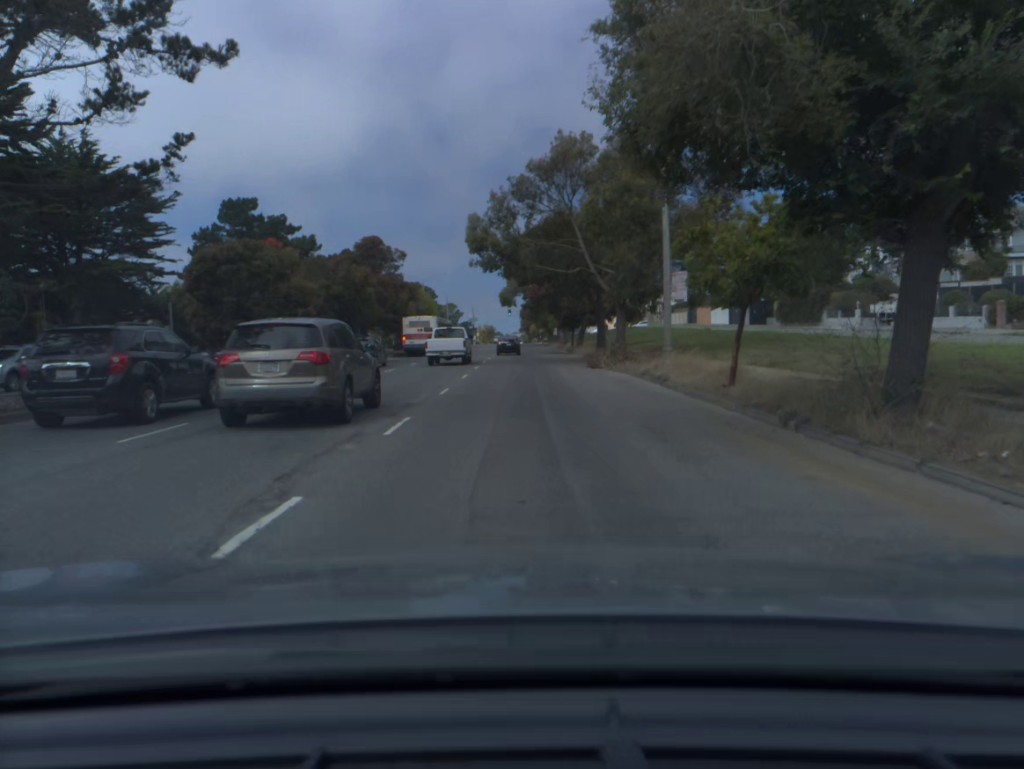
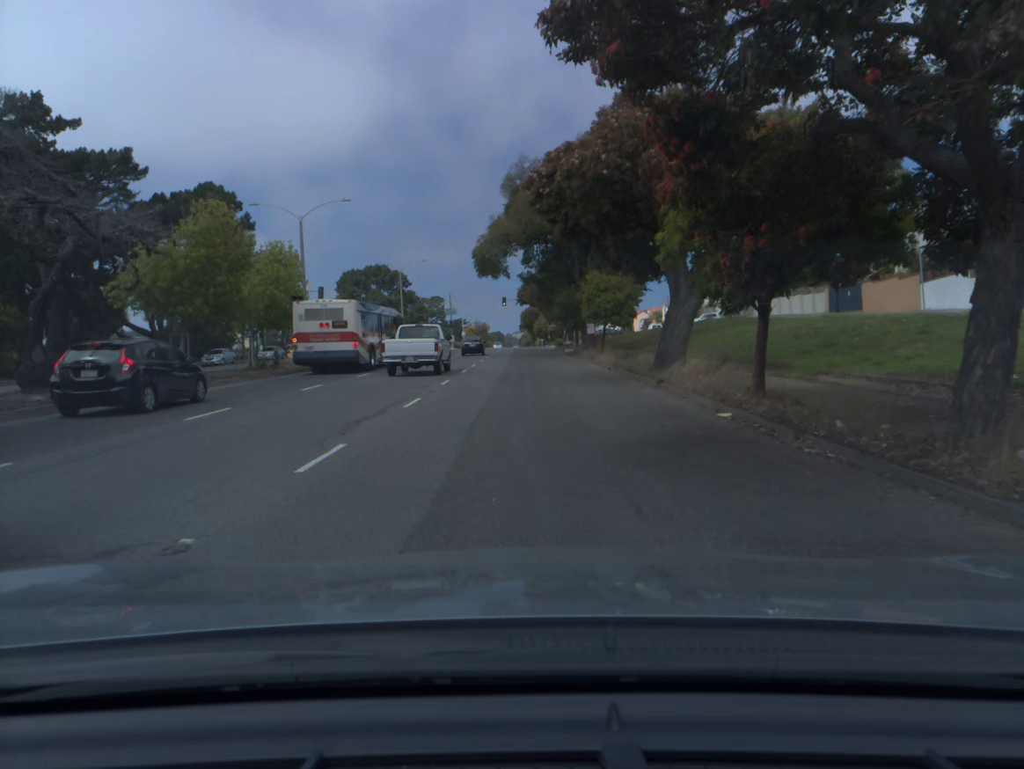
(0.0, +54.3) m; 0°
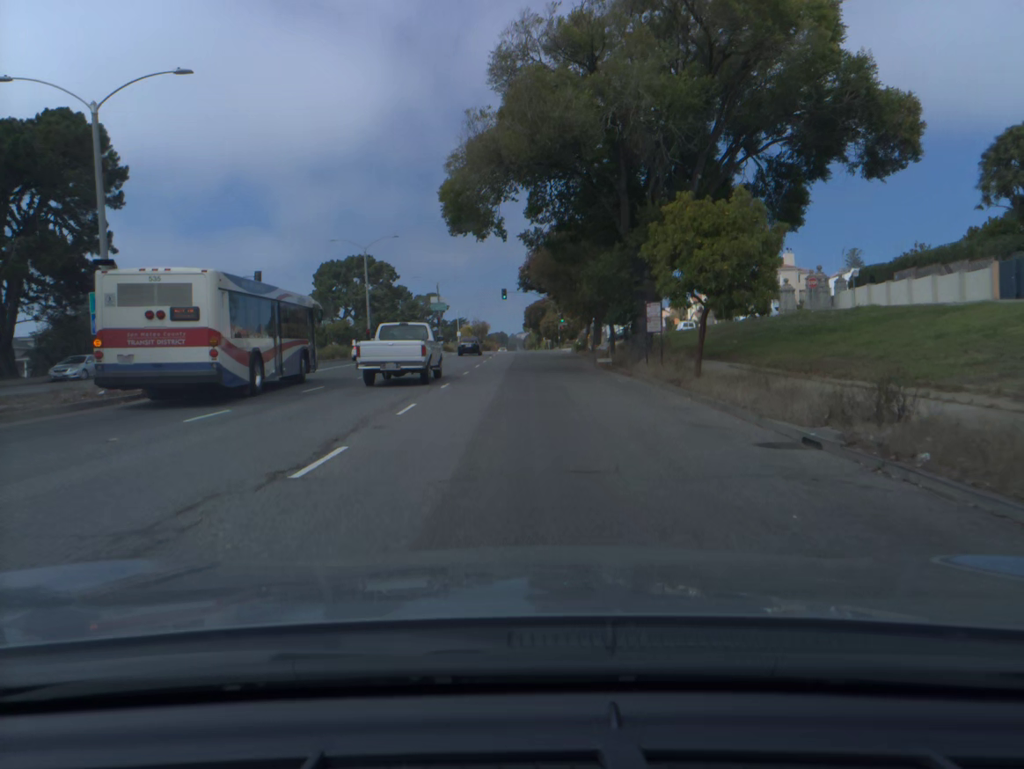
(-0.1, +22.3) m; 0°
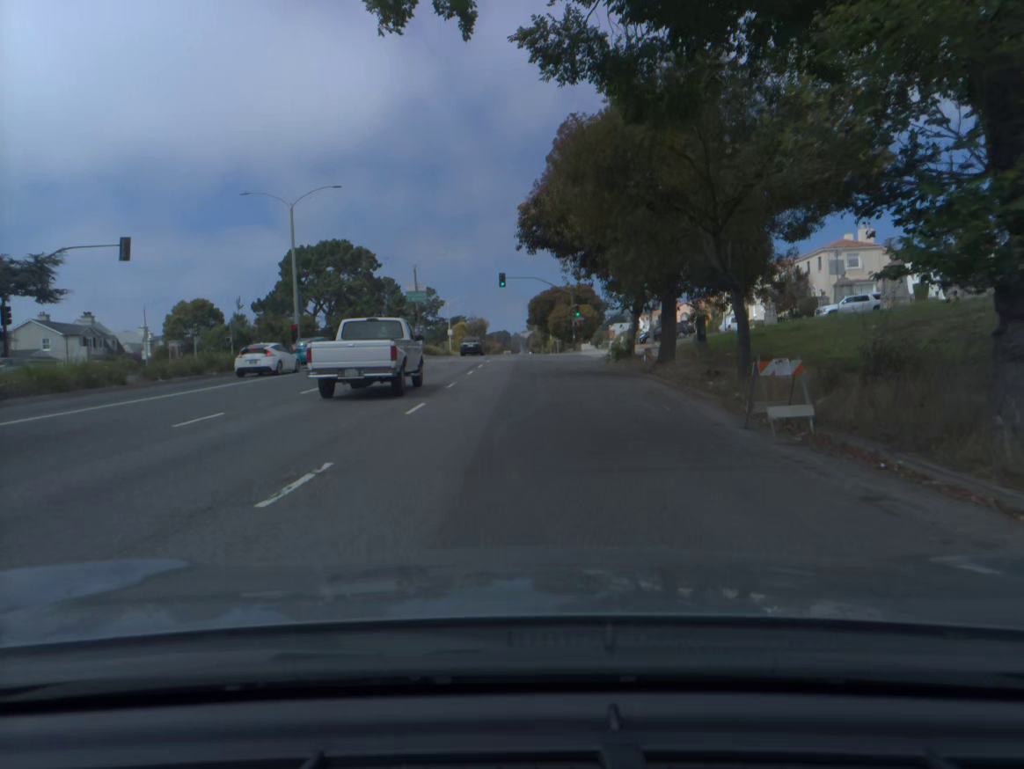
(0.0, +22.2) m; 0°
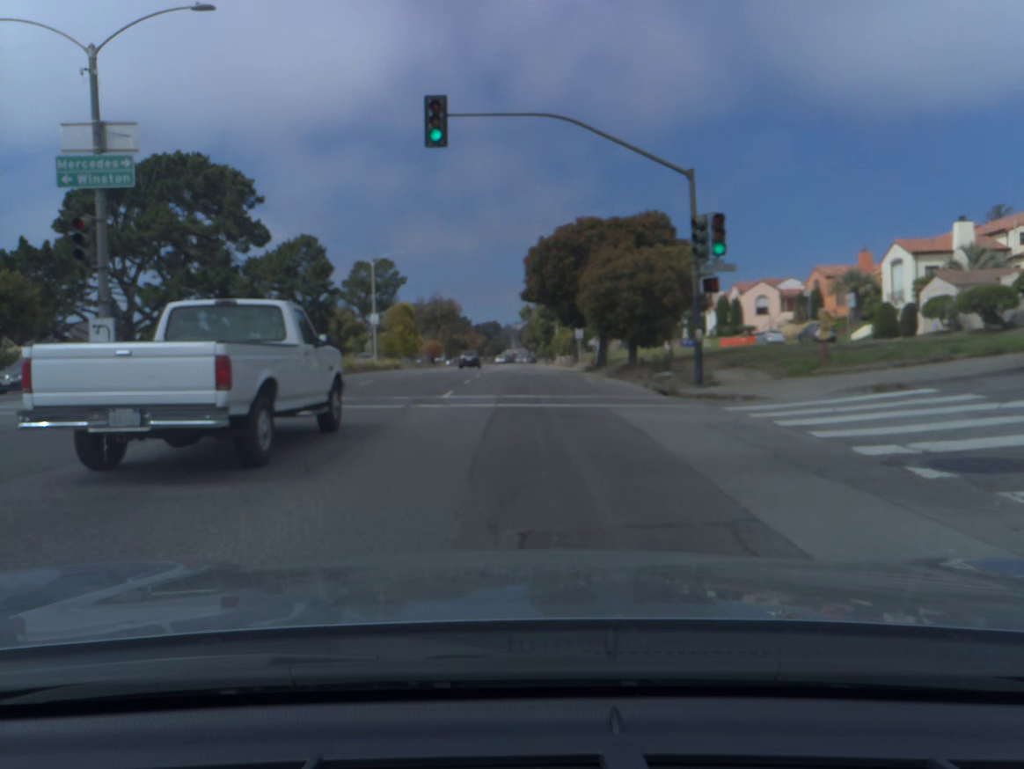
(+0.2, +53.6) m; +1°
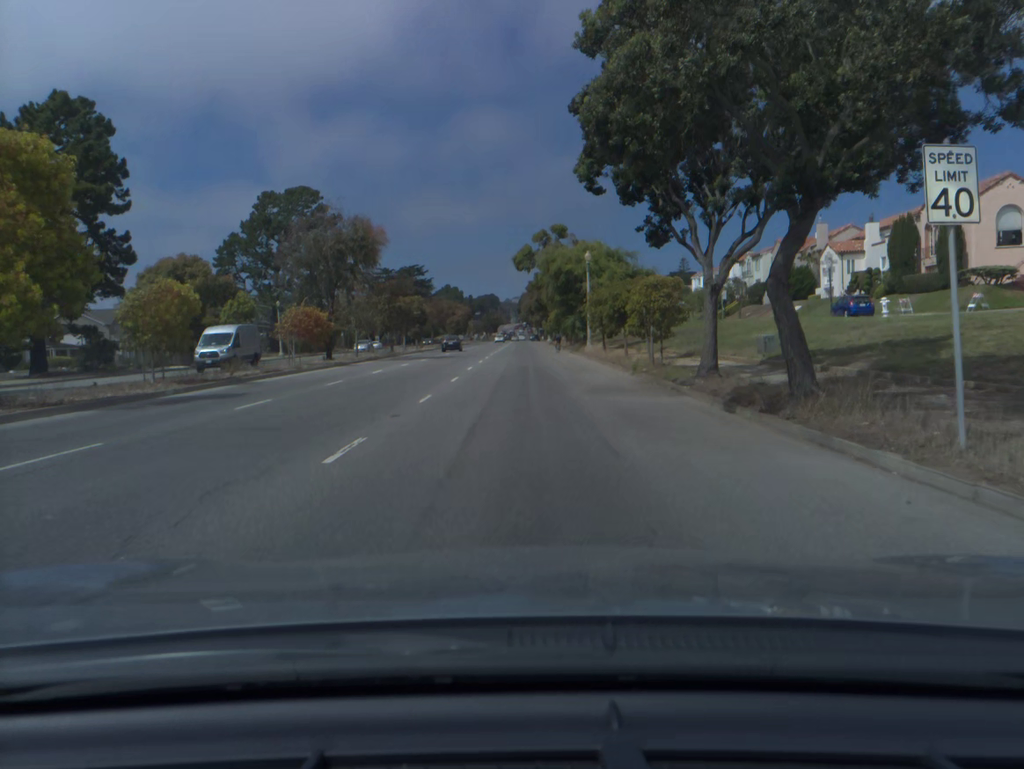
(+0.1, +55.0) m; 0°
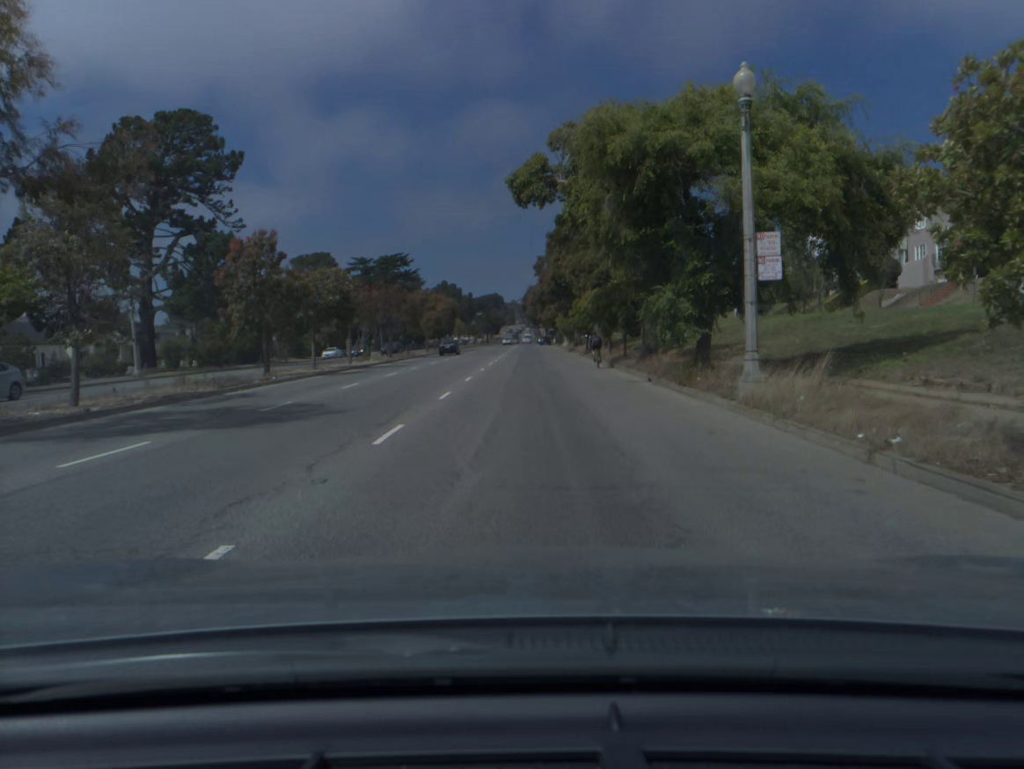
(-0.1, +35.2) m; 0°
